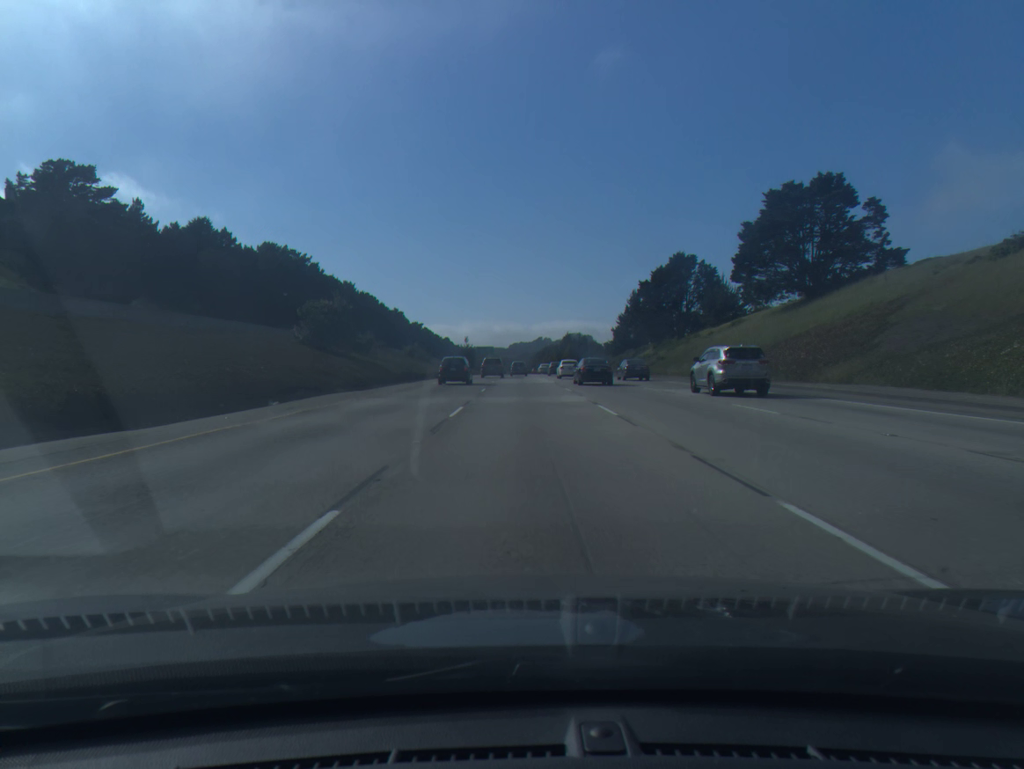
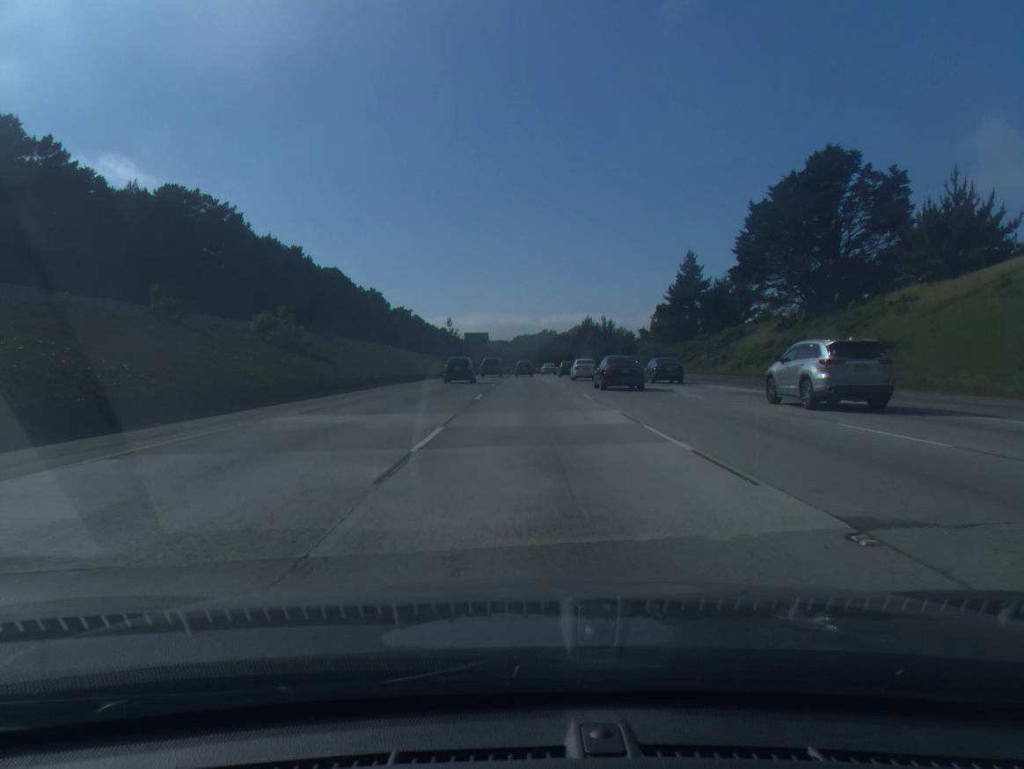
(-0.4, +65.4) m; 0°
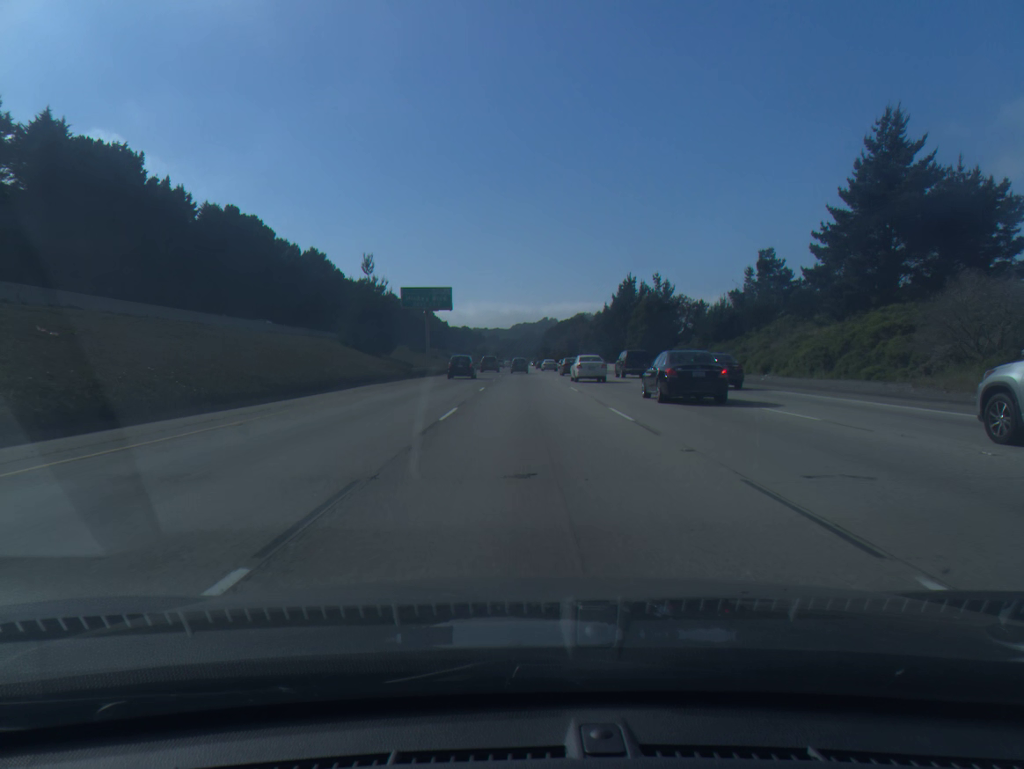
(+0.2, +82.9) m; 0°
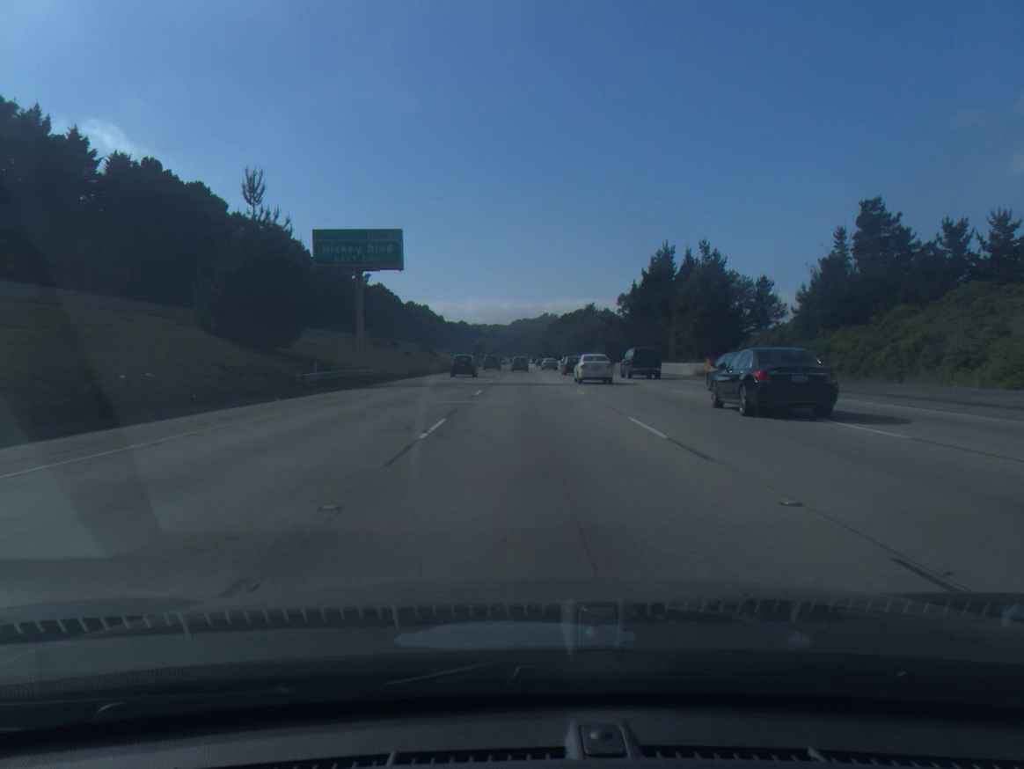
(0.0, +32.7) m; 0°
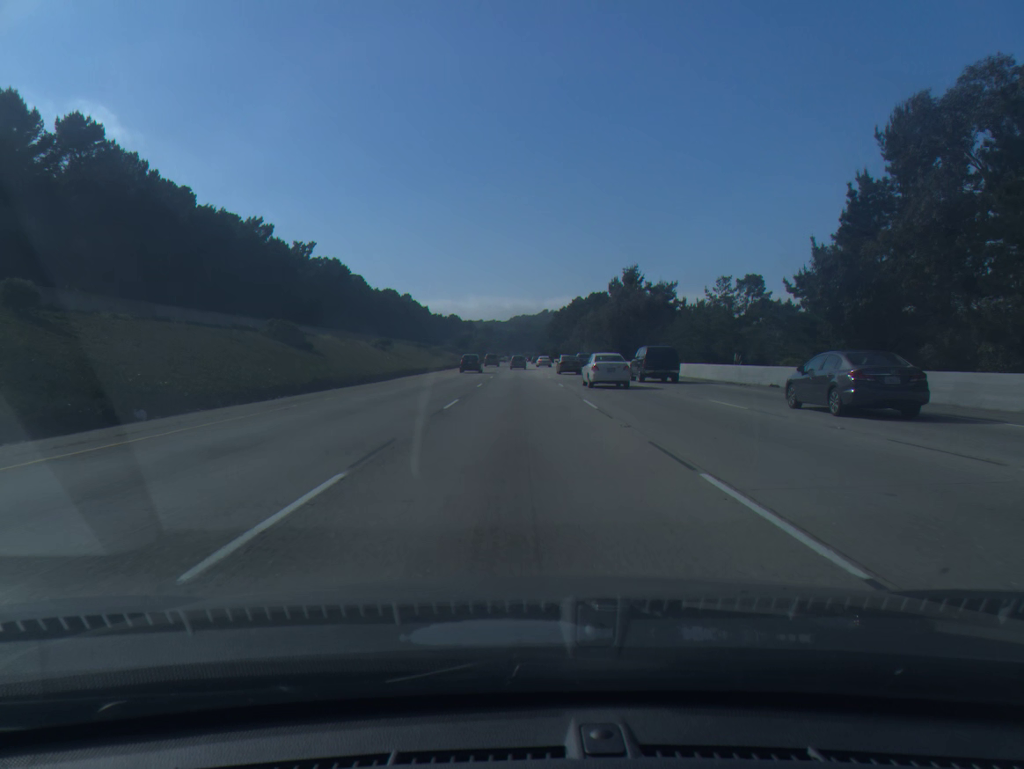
(+0.2, +80.7) m; 0°
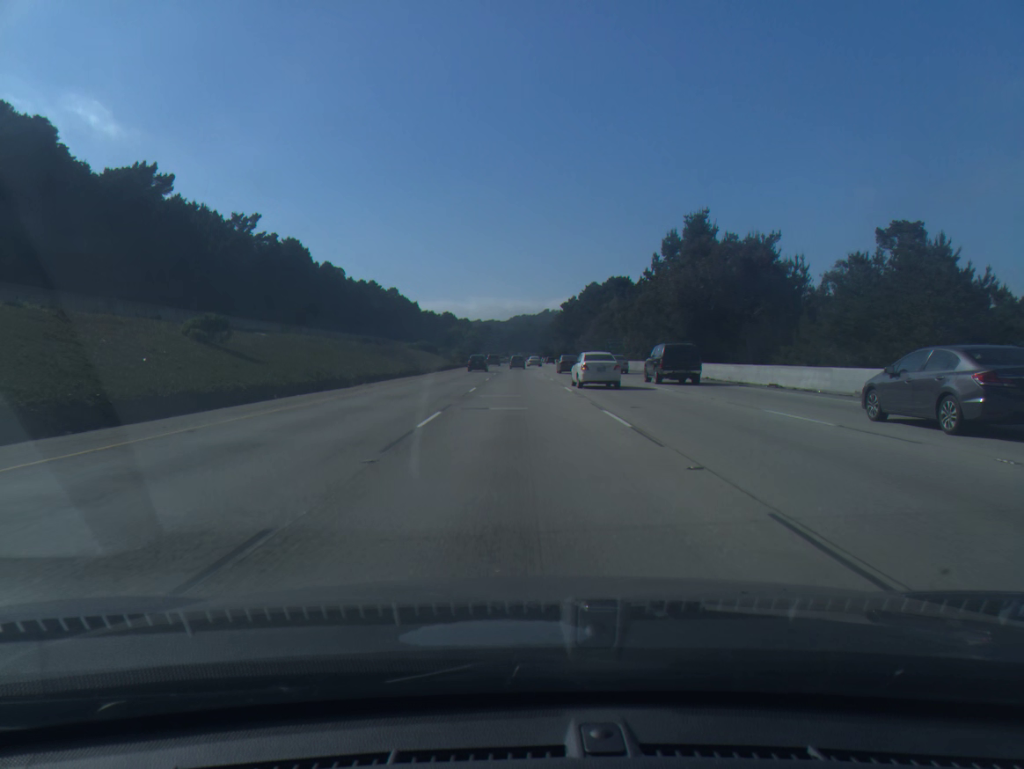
(-0.1, +49.1) m; 0°
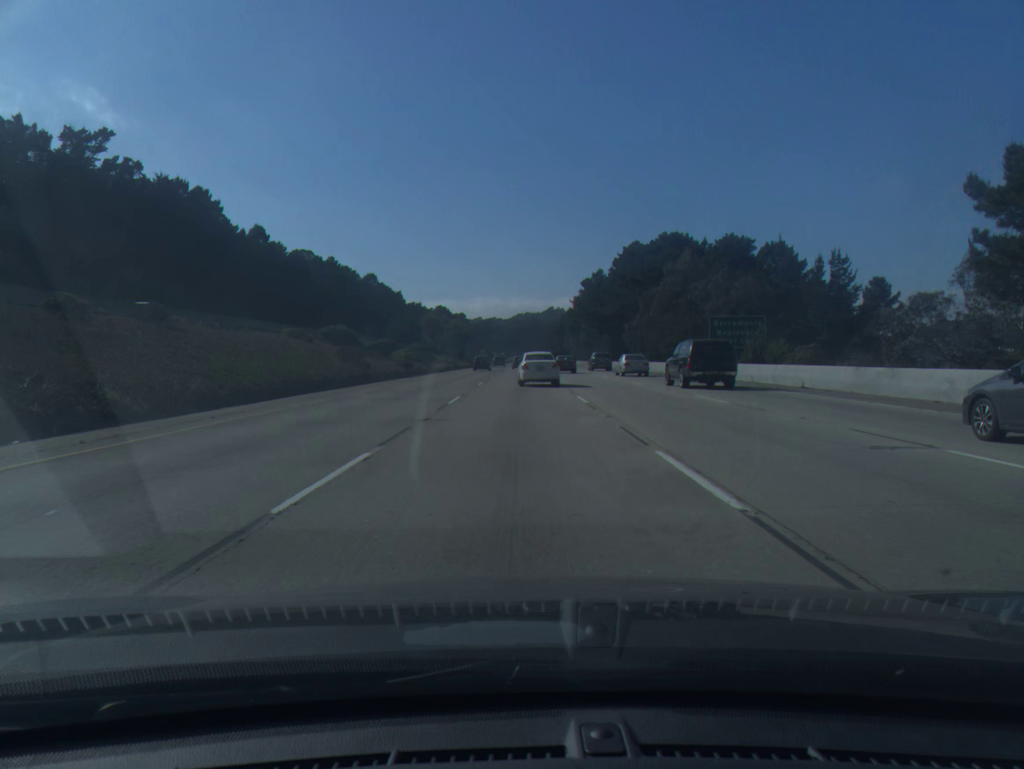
(0.0, +65.9) m; 0°
